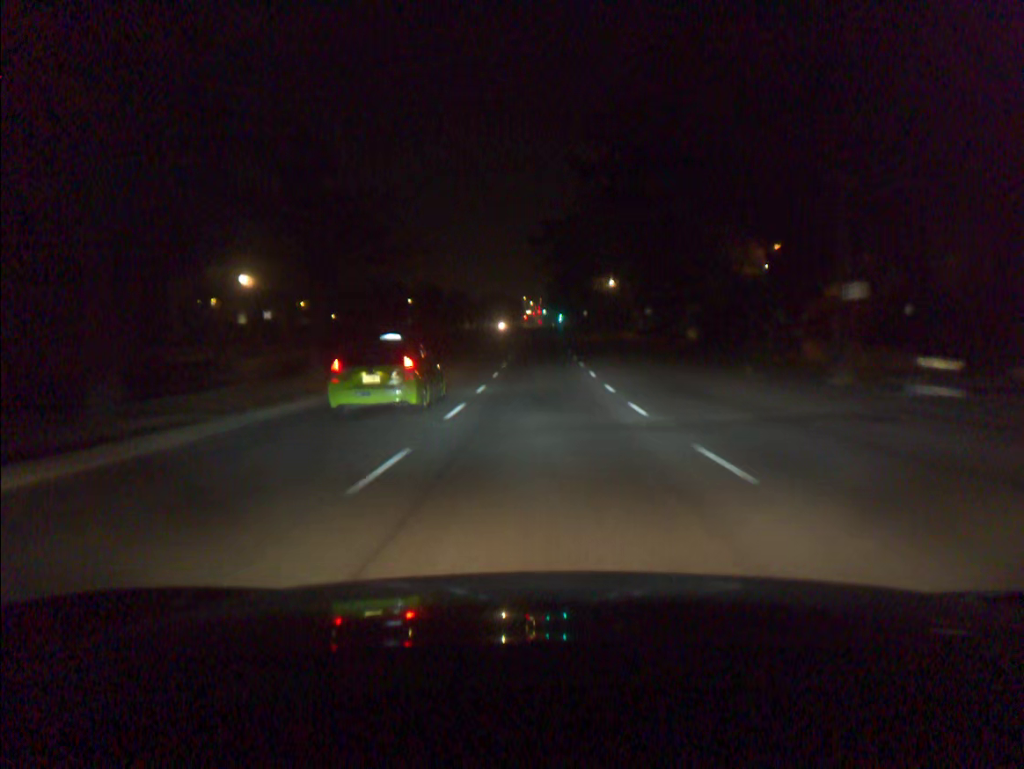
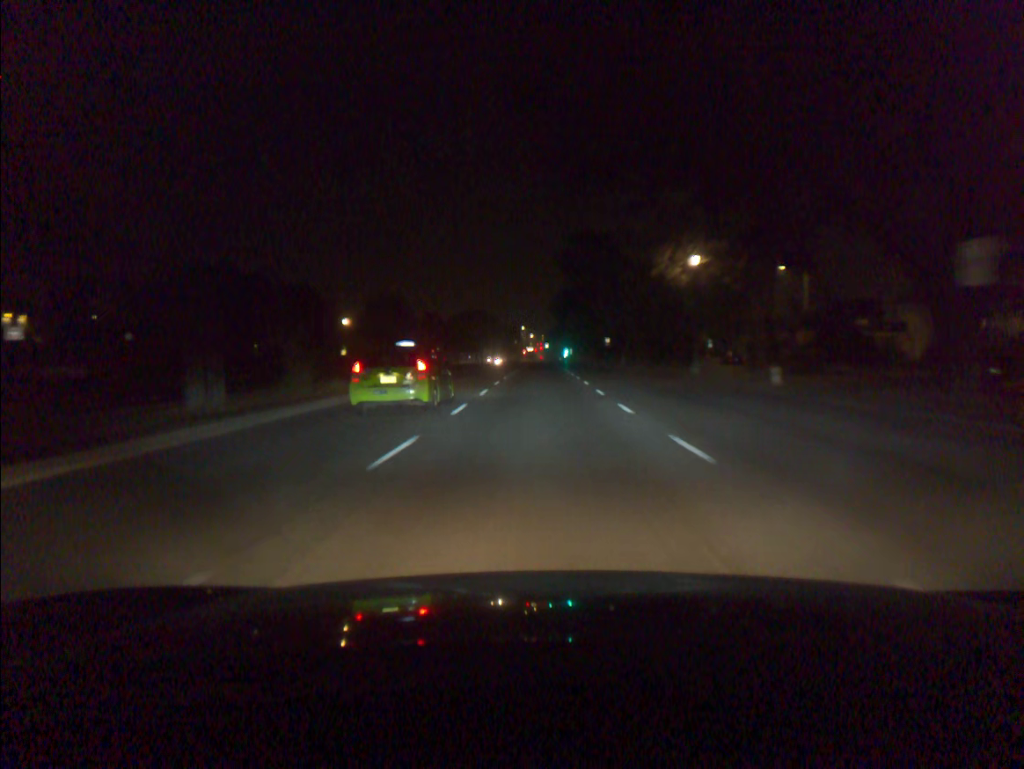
(0.0, +48.6) m; 0°
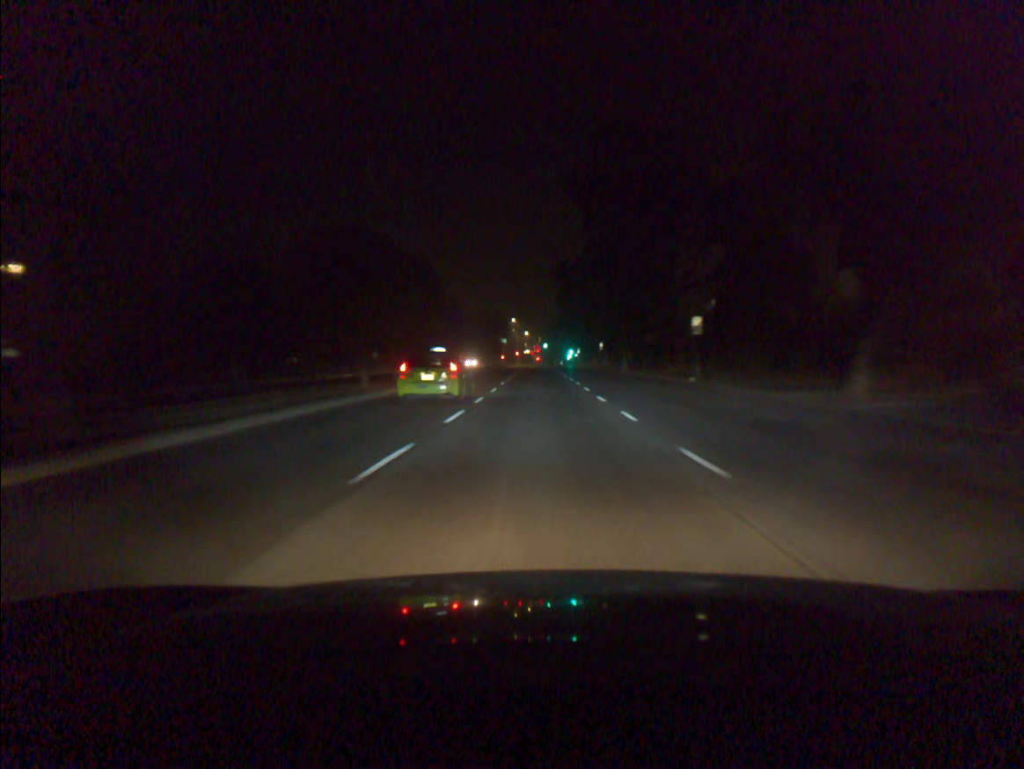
(+0.1, +59.6) m; 0°
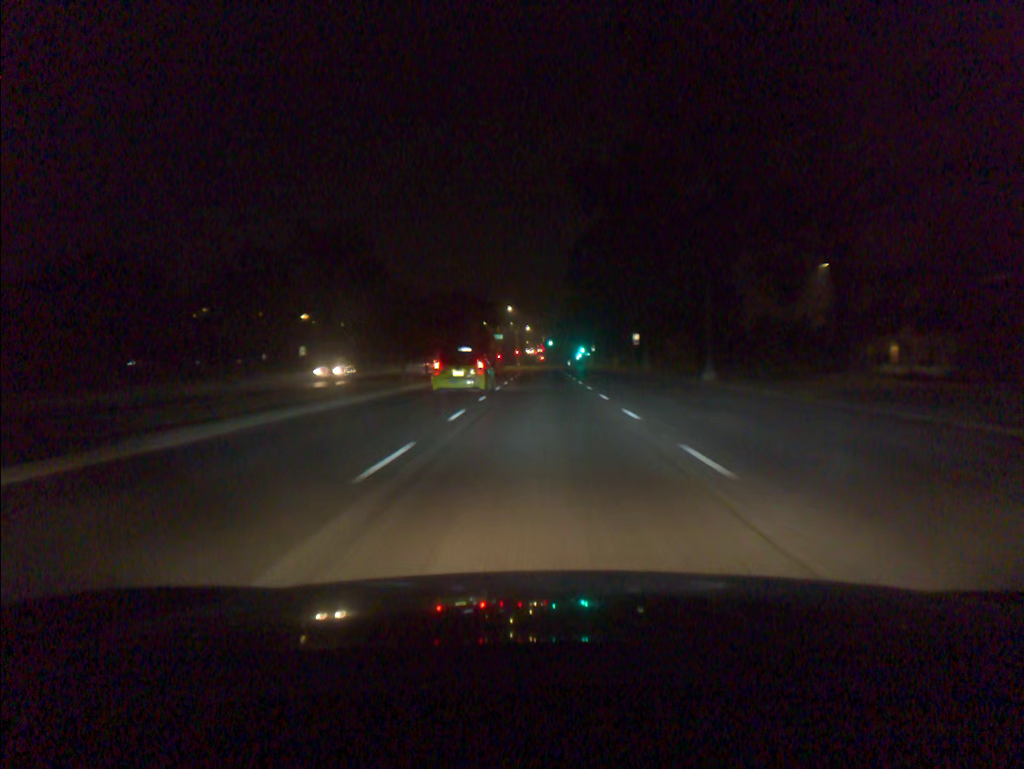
(-0.1, +35.9) m; 0°
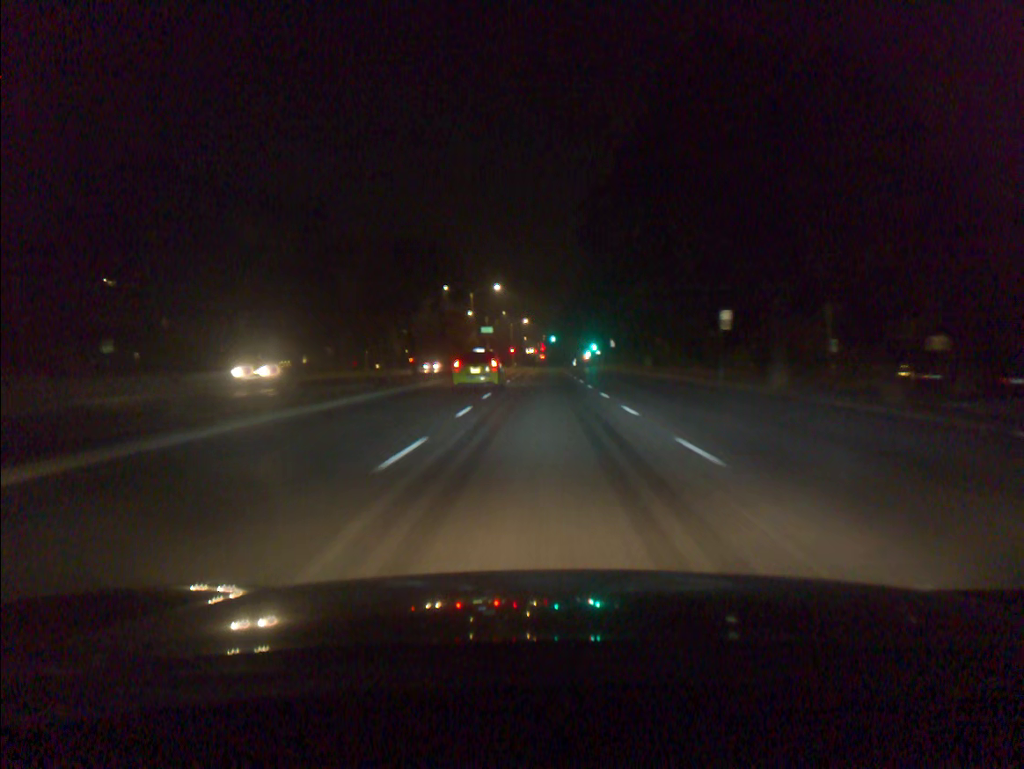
(-0.1, +35.9) m; 0°
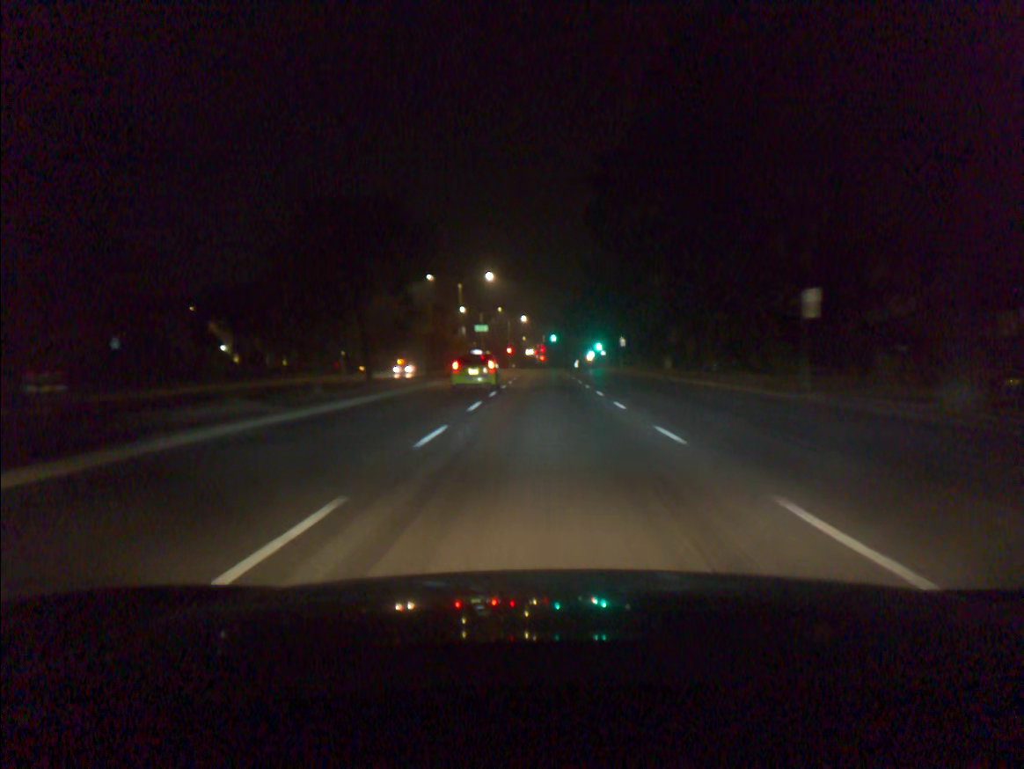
(0.0, +12.1) m; 0°
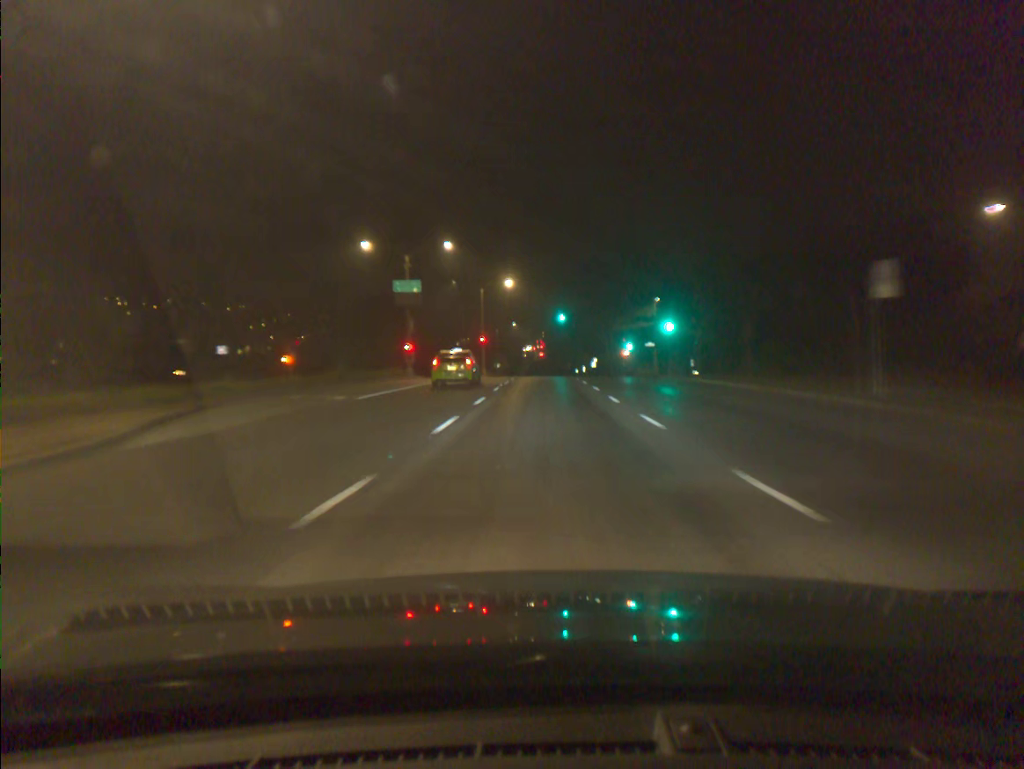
(+0.1, +63.6) m; 0°
